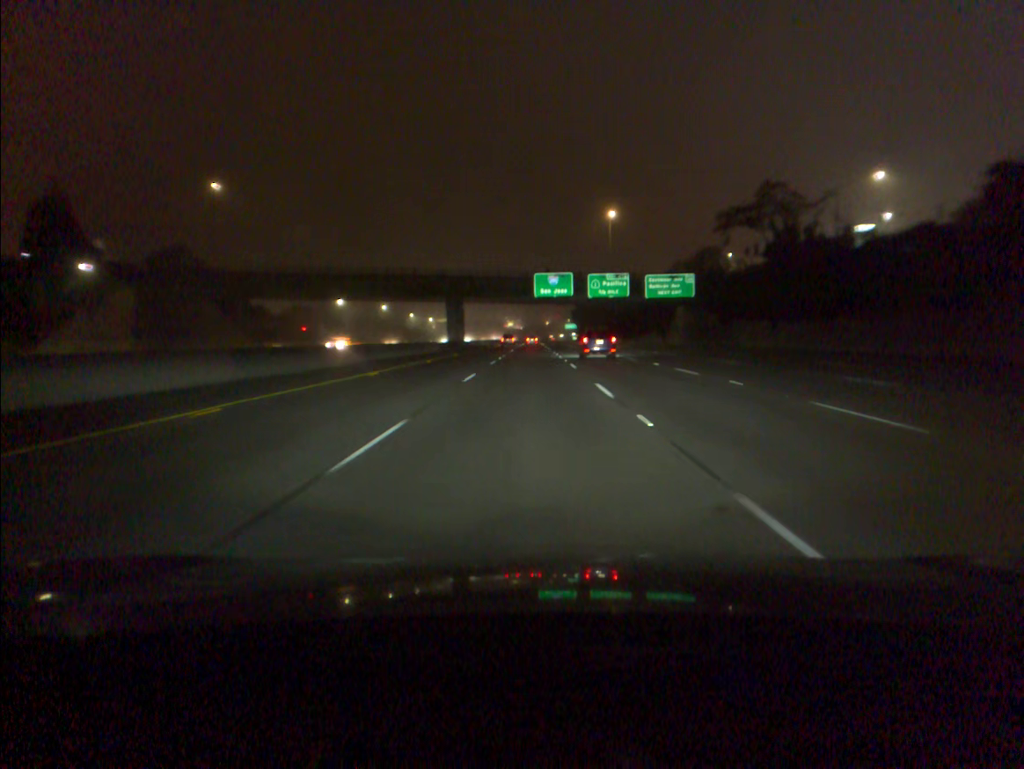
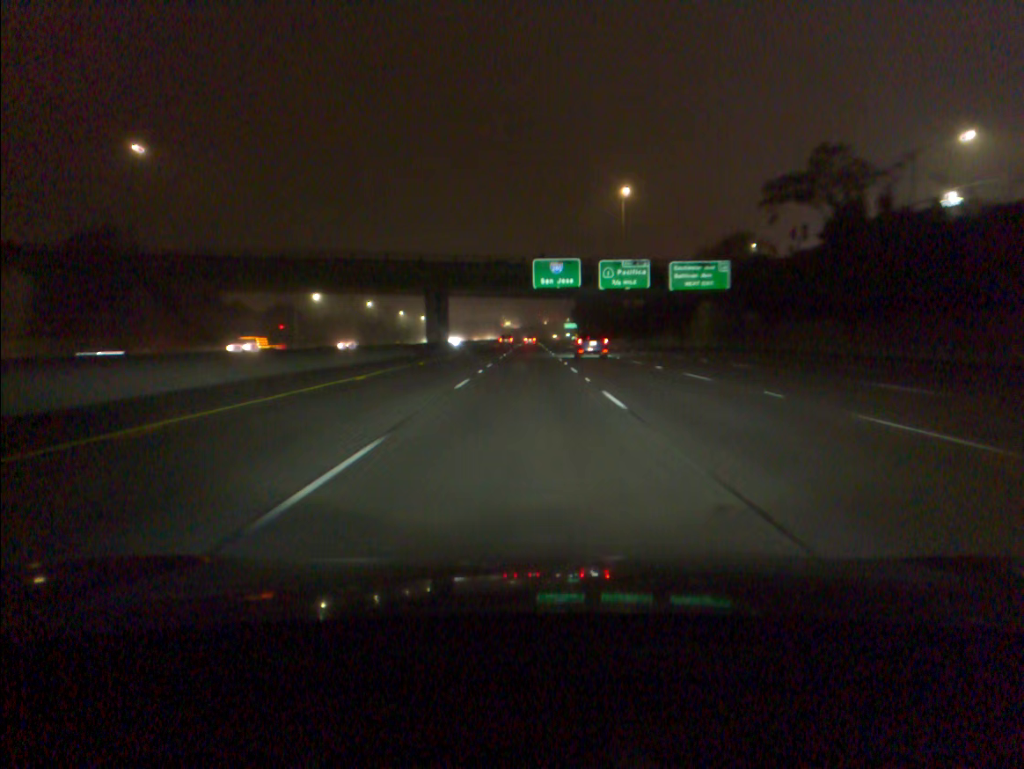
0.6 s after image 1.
(0.0, +16.7) m; 0°
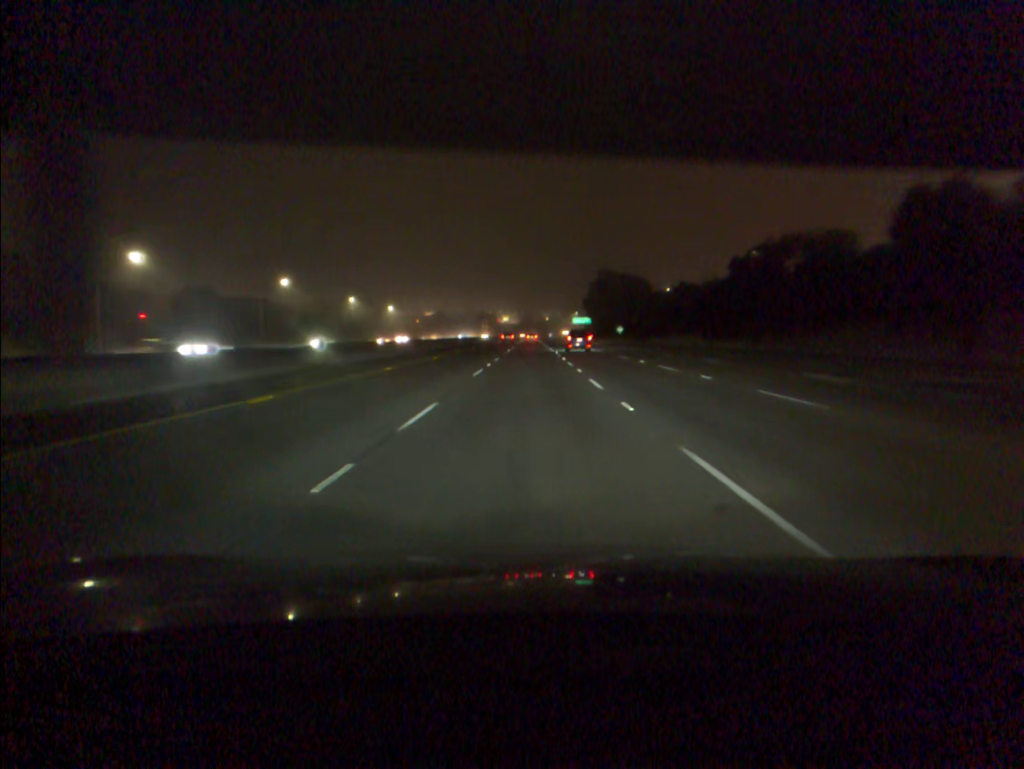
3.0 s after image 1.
(+0.1, +68.1) m; 0°
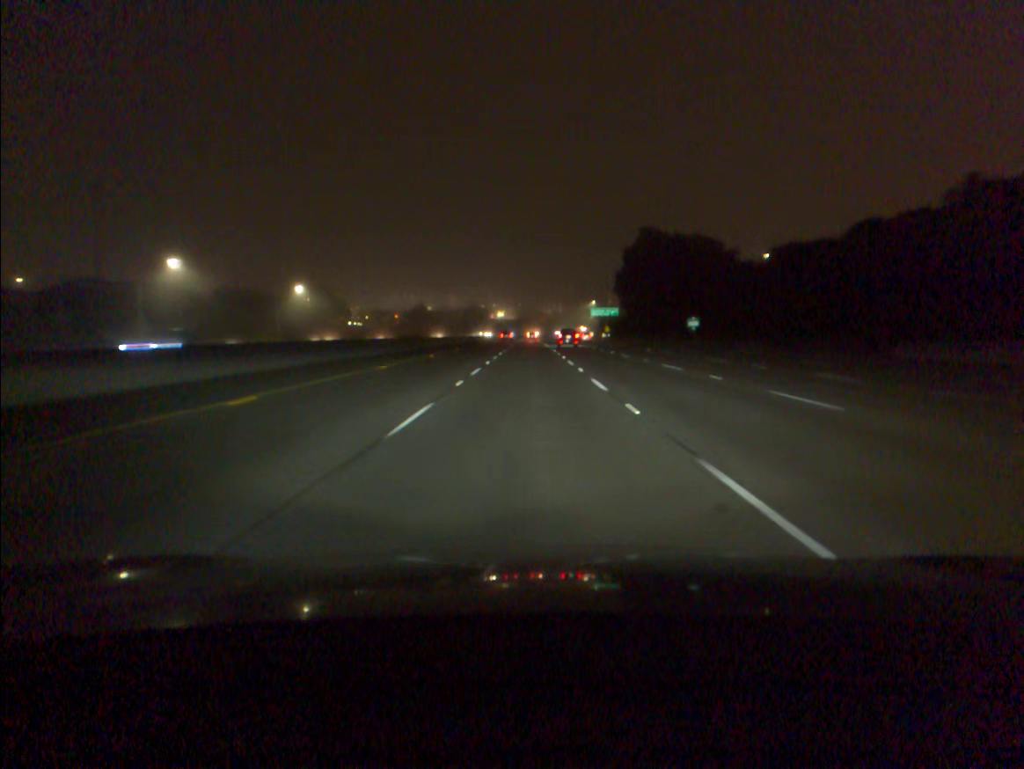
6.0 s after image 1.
(0.0, +88.5) m; 0°
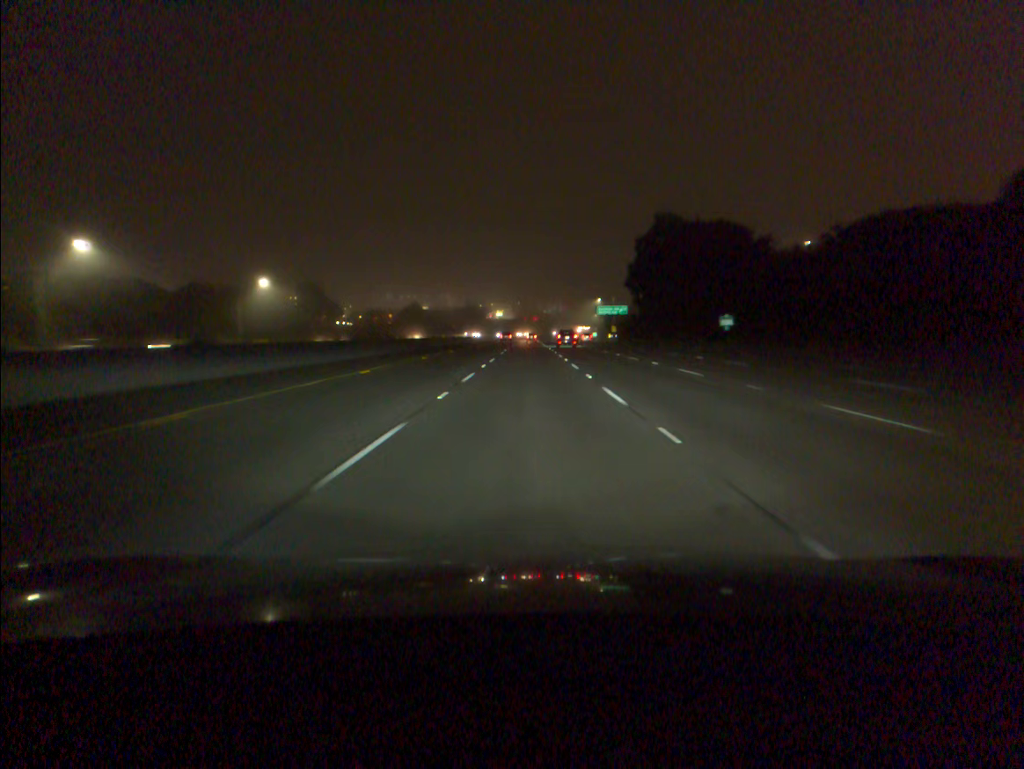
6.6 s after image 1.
(0.0, +17.8) m; 0°
